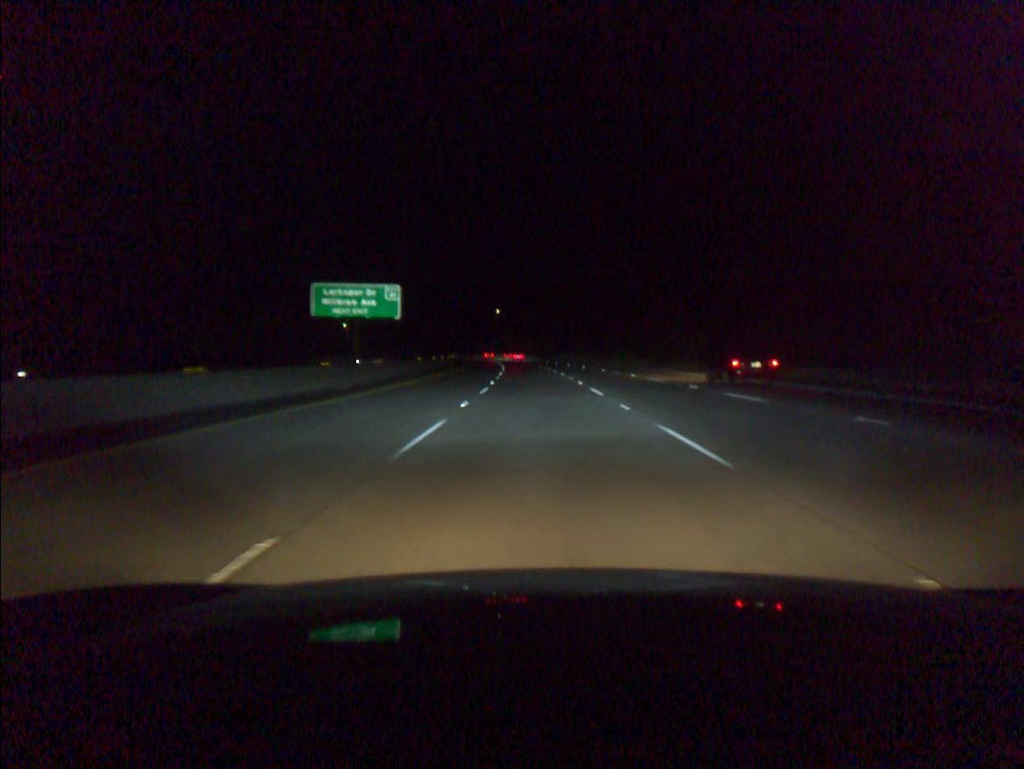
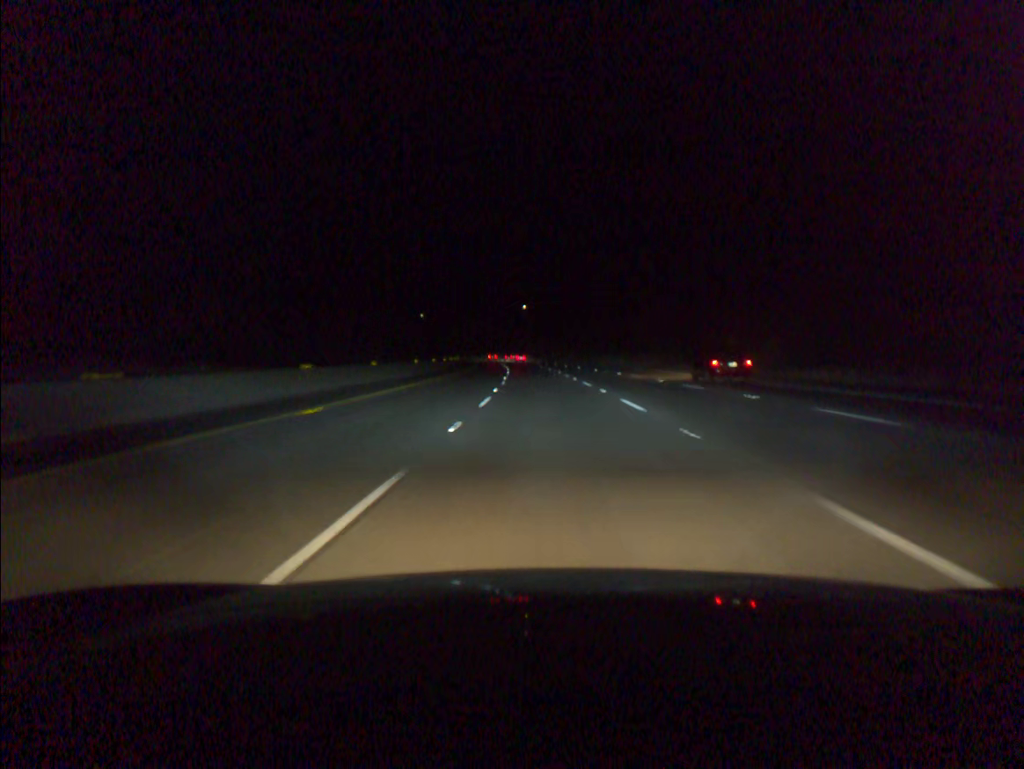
(-1.0, +49.7) m; -2°
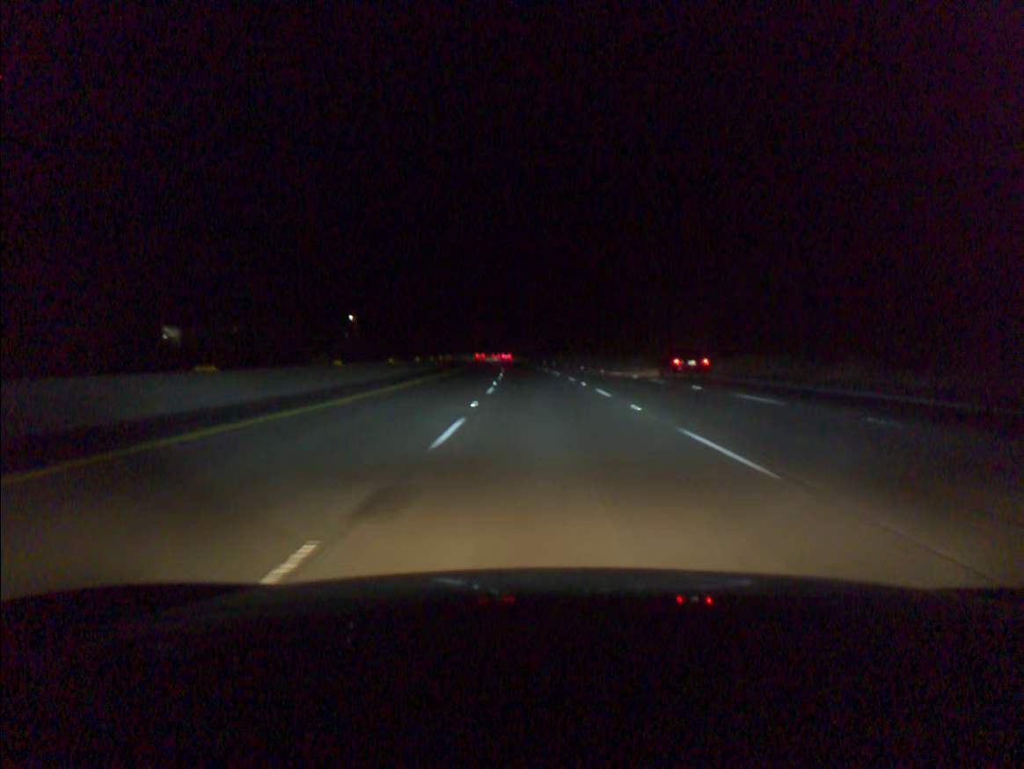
(-1.3, +67.0) m; -2°
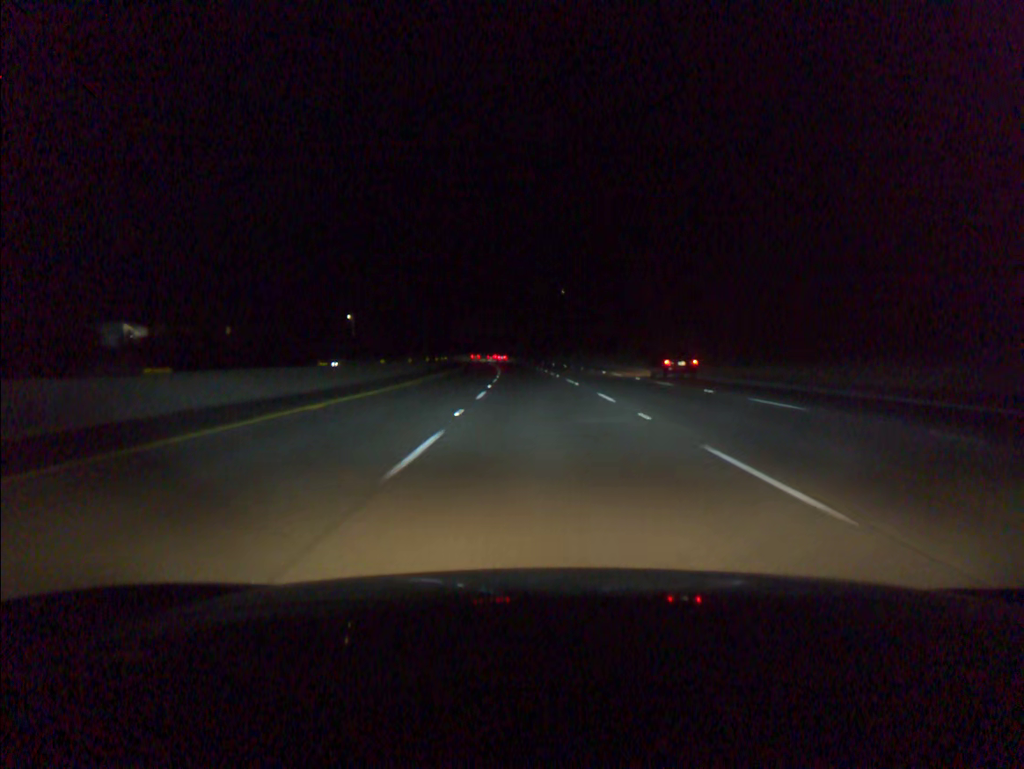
(-0.1, +16.9) m; -1°
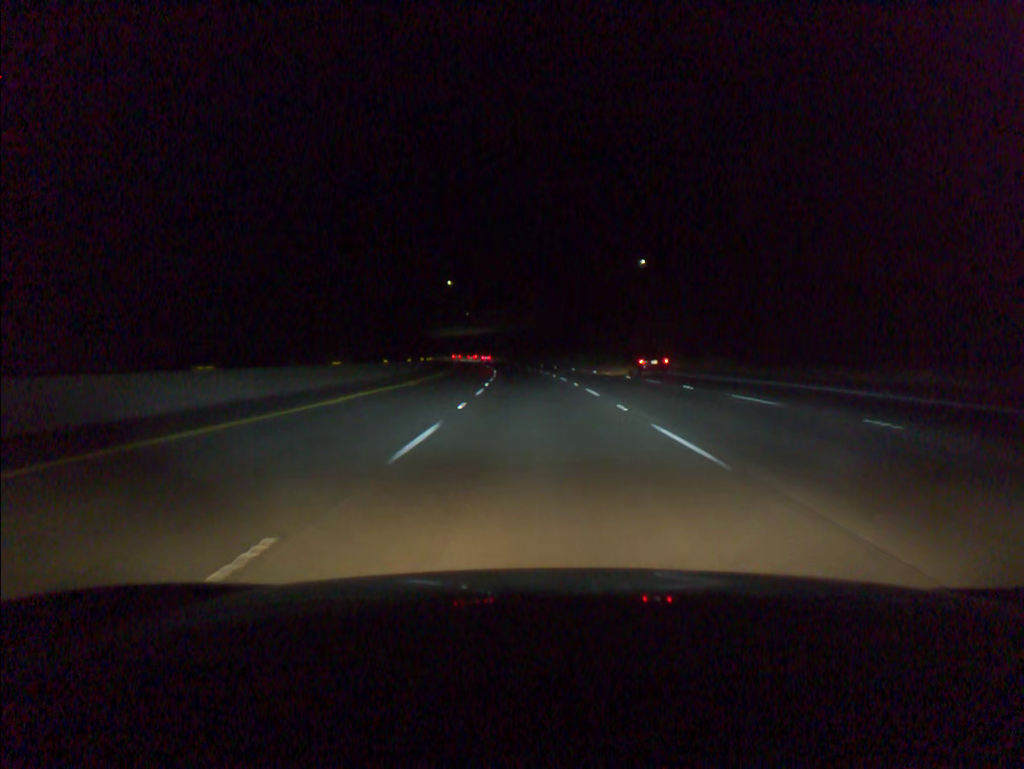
(-2.9, +85.2) m; -4°
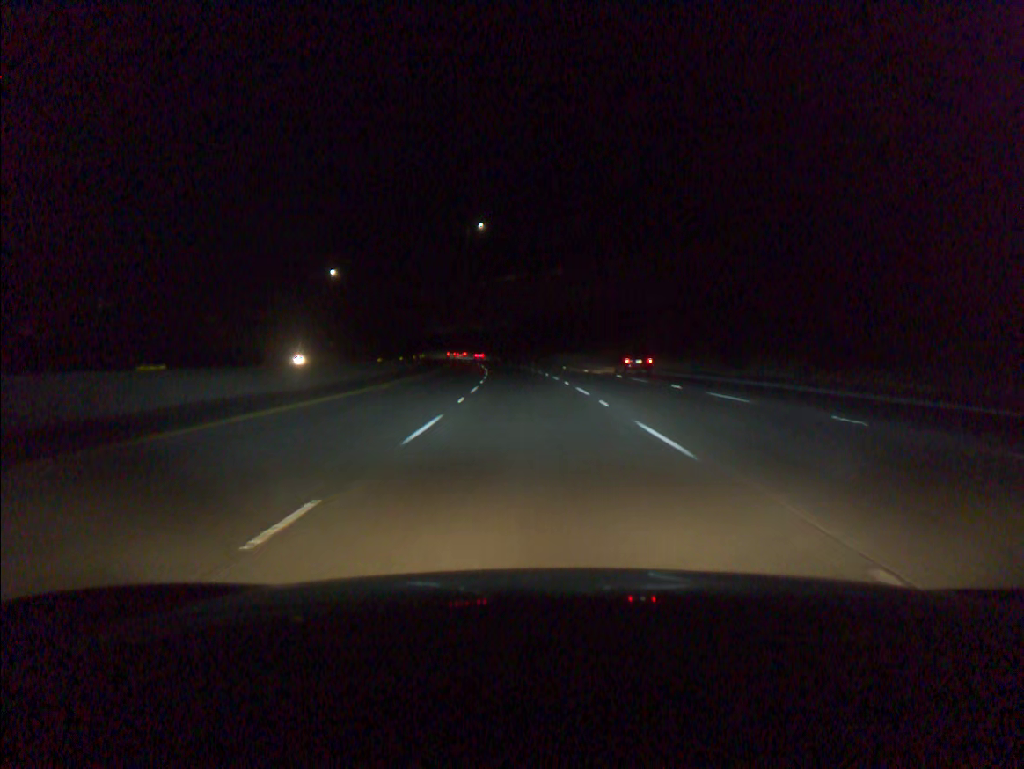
(-3.7, +86.3) m; -5°
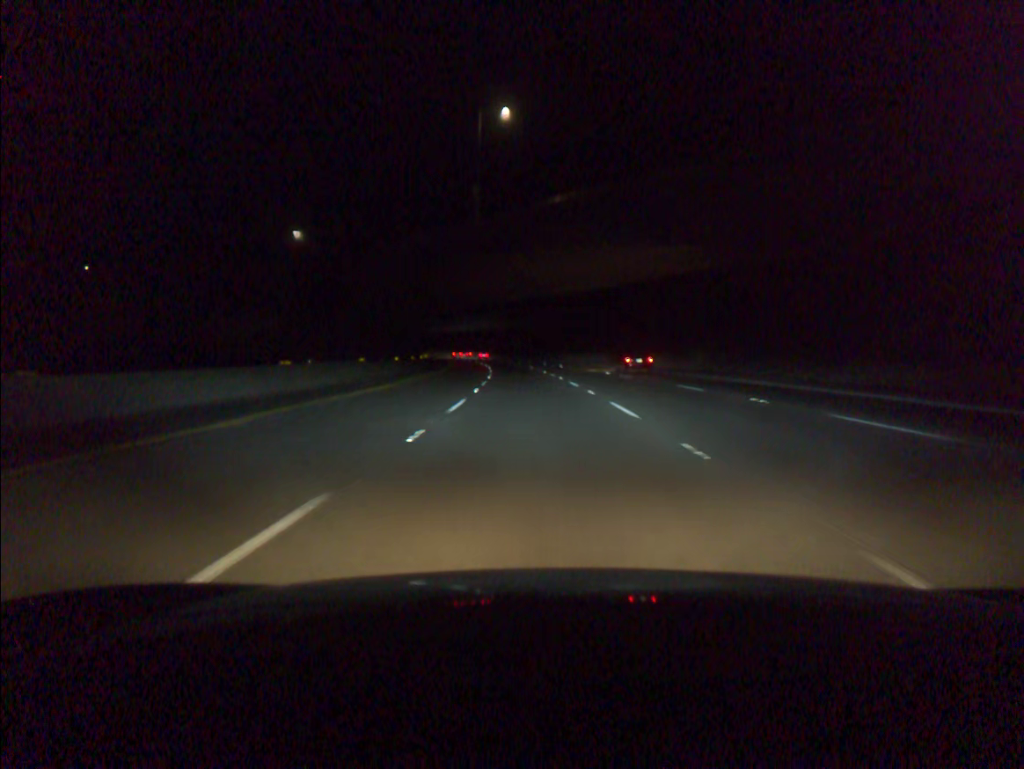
(-1.7, +52.4) m; -4°
